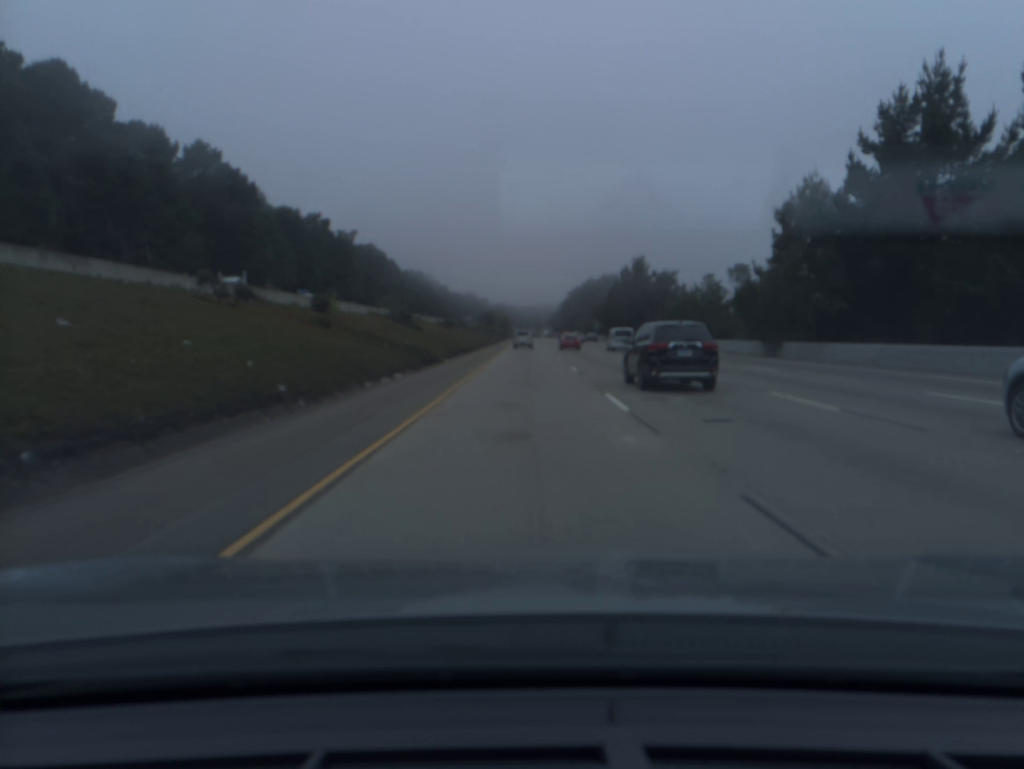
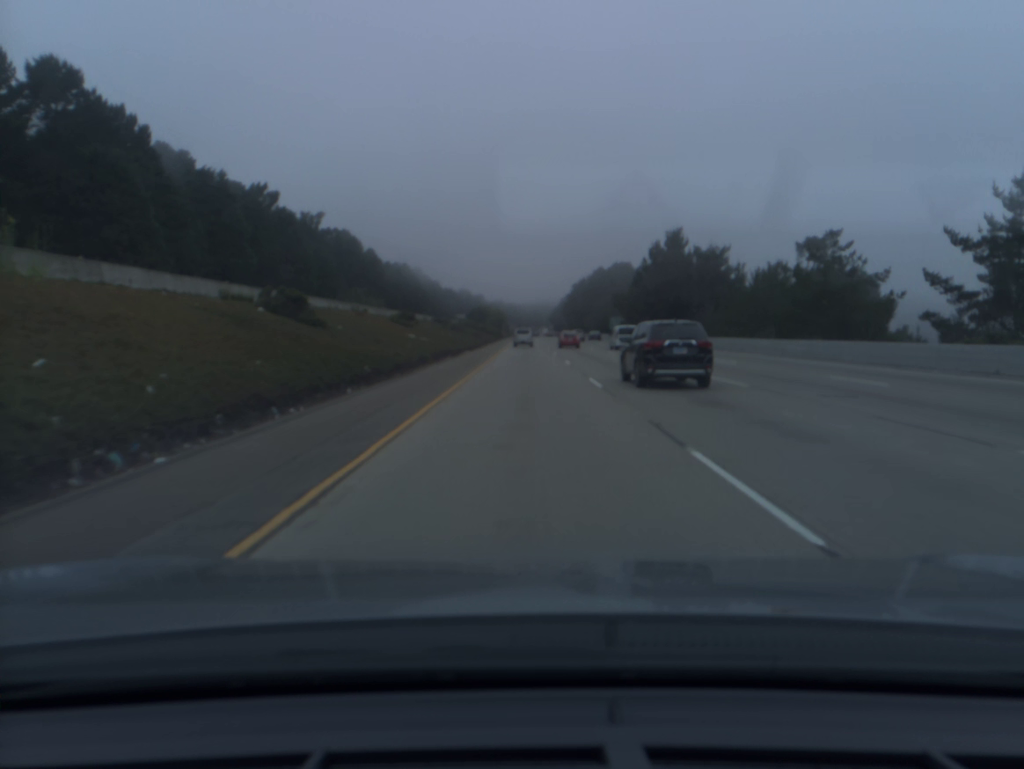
(0.0, +38.0) m; 0°
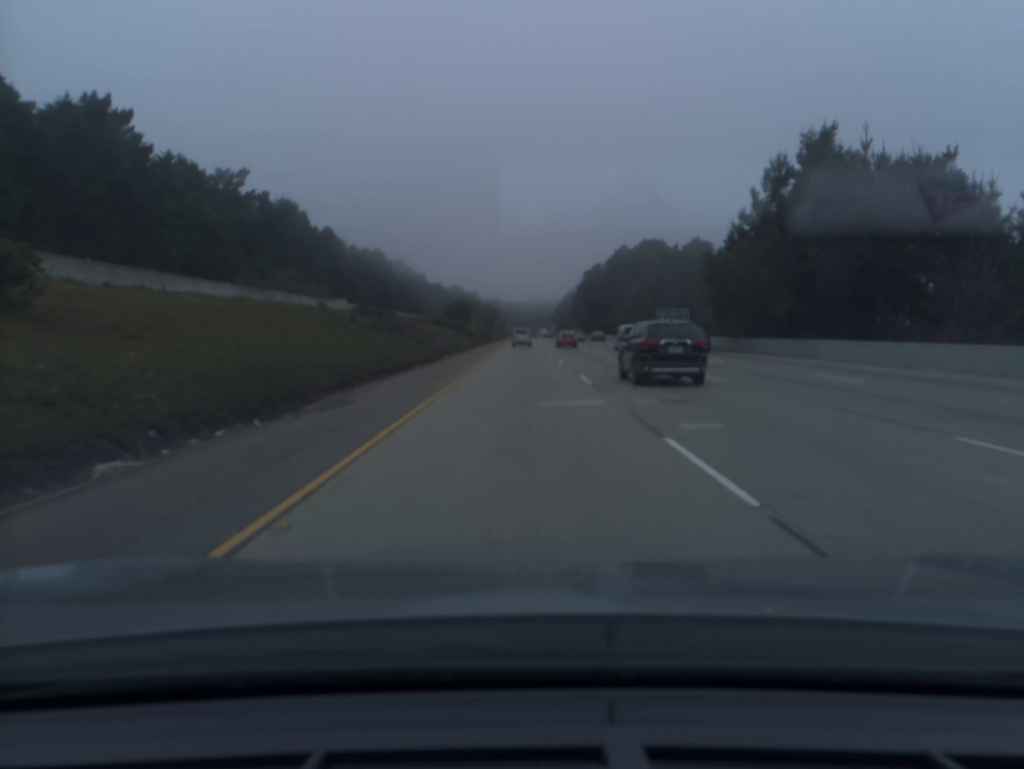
(0.0, +57.3) m; 0°
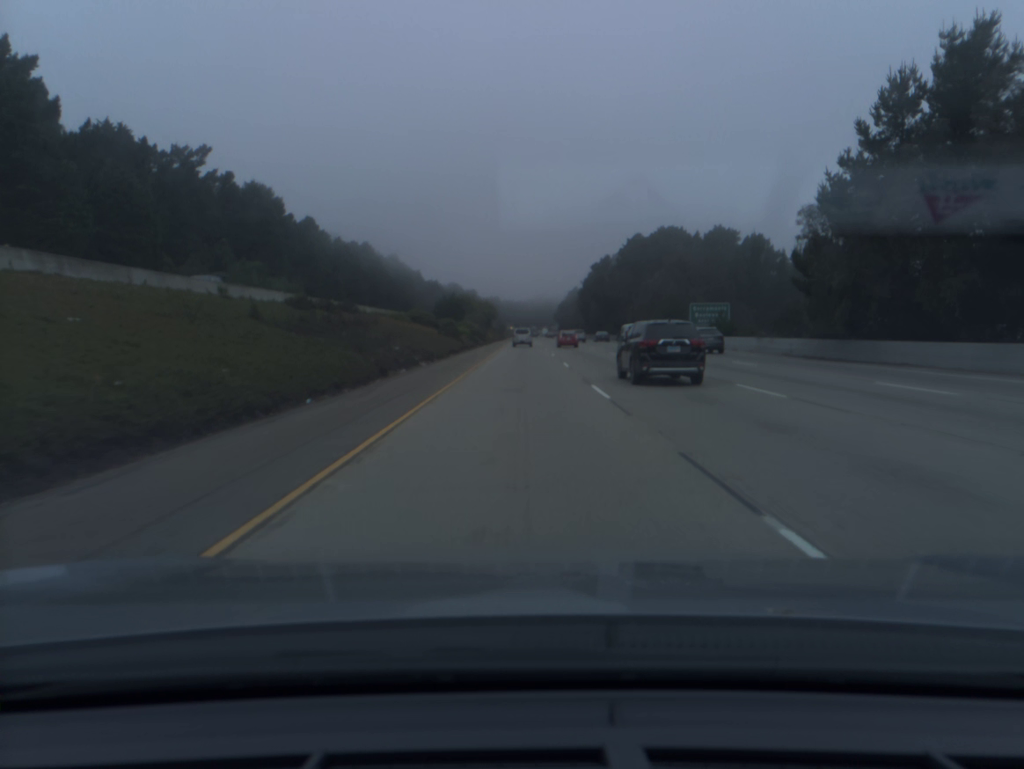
(0.0, +19.2) m; 0°
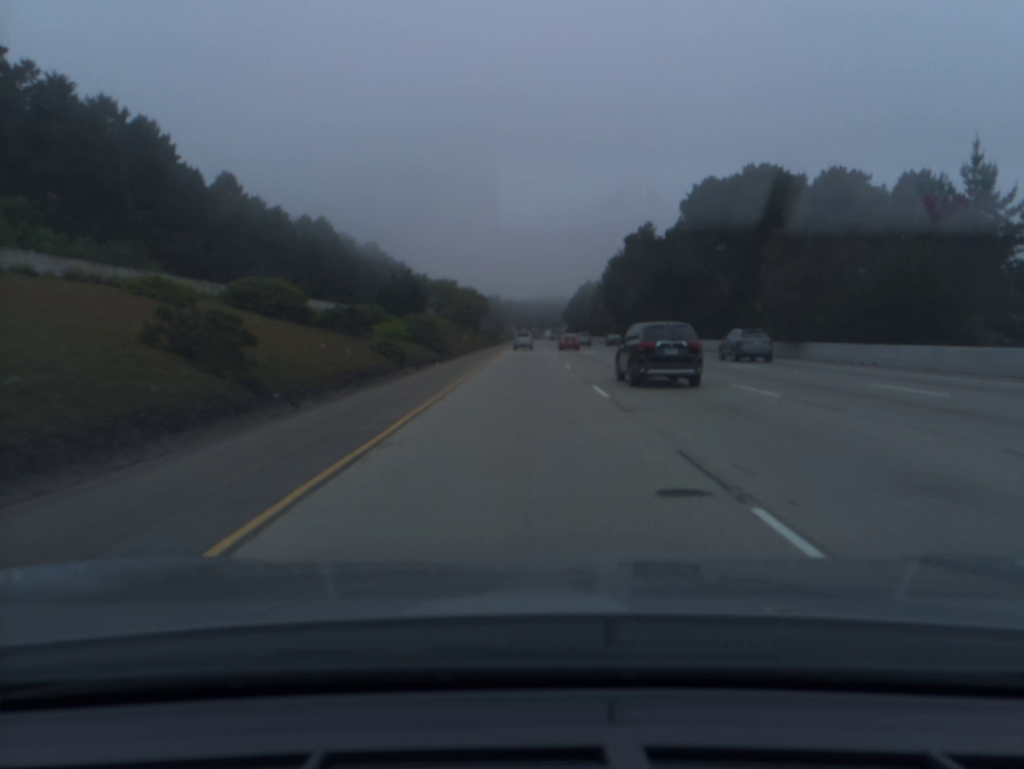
(-0.1, +57.7) m; 0°
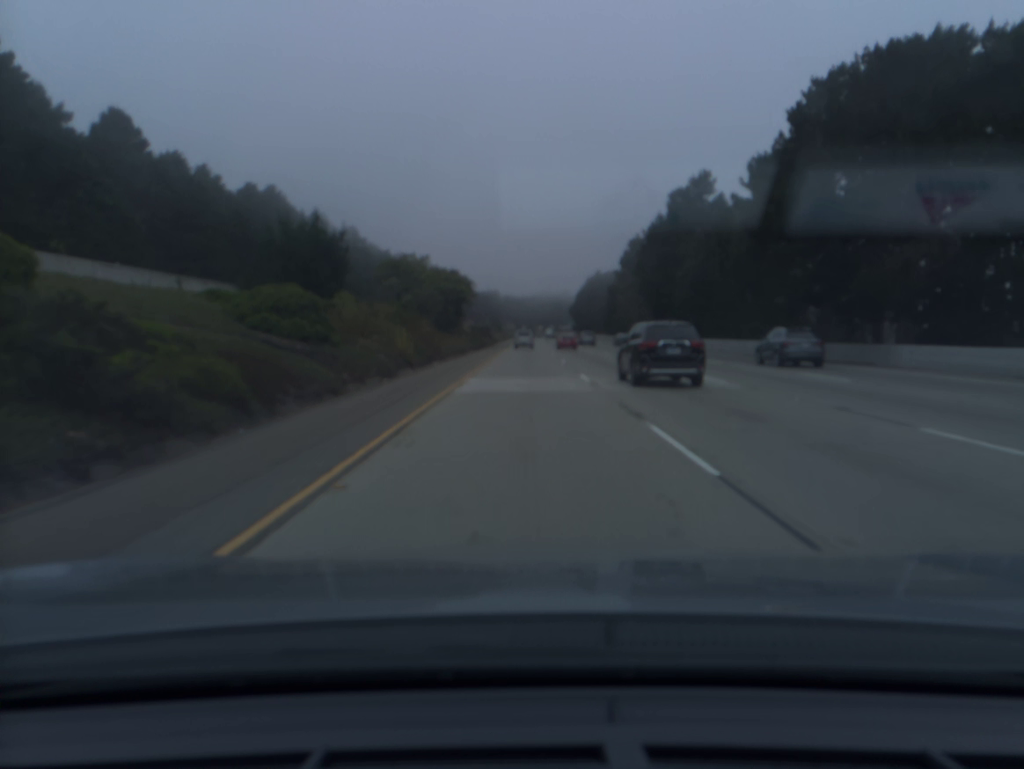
(0.0, +38.6) m; 0°
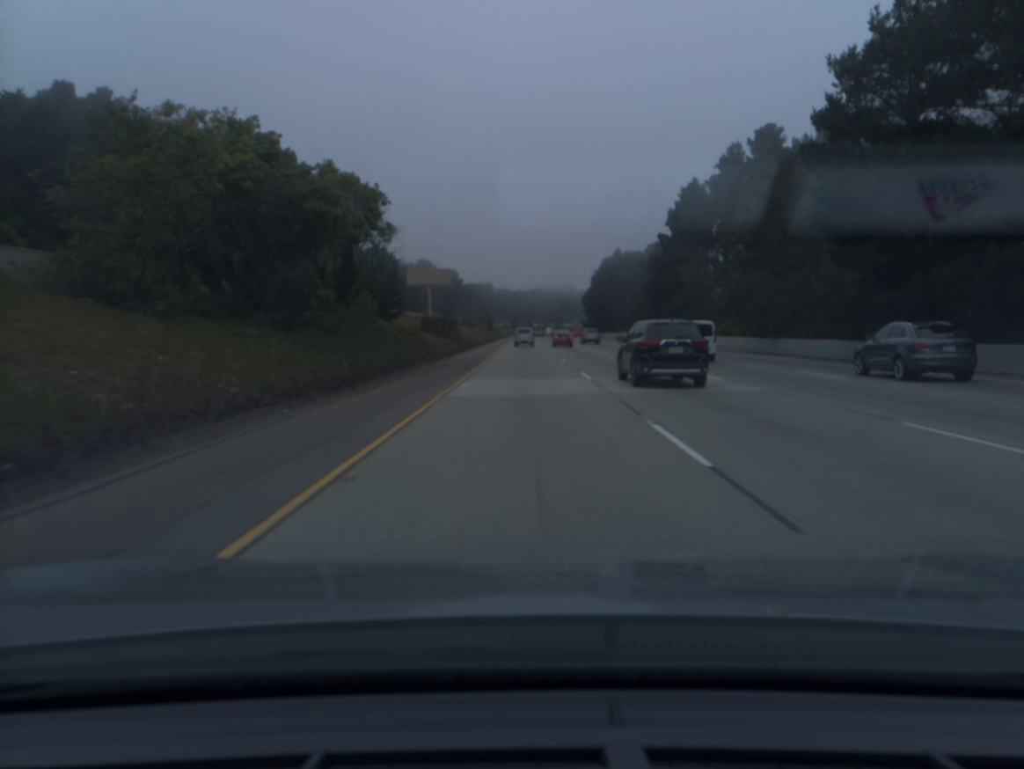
(+0.1, +58.0) m; 0°
